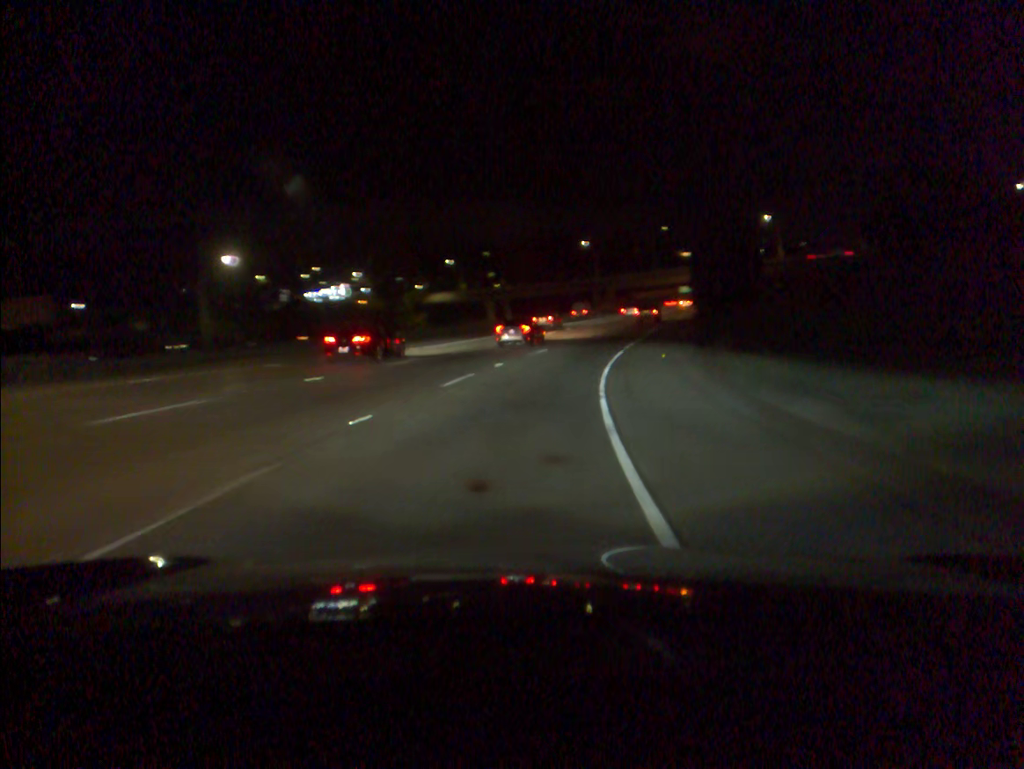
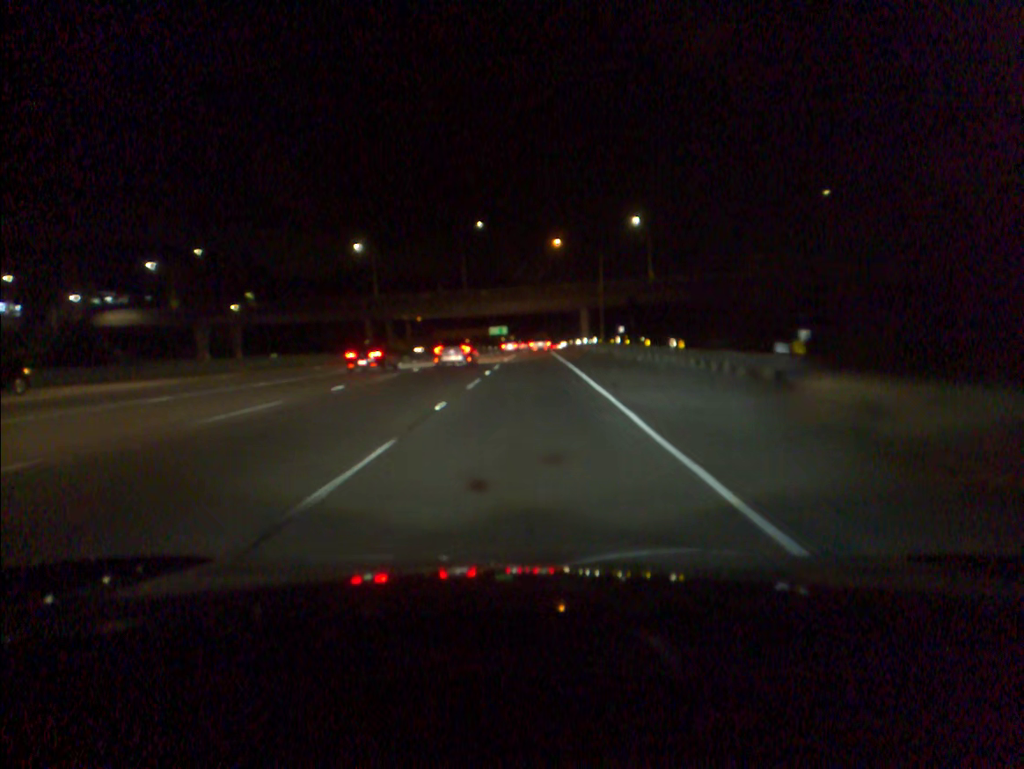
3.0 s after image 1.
(+10.4, +66.4) m; +14°
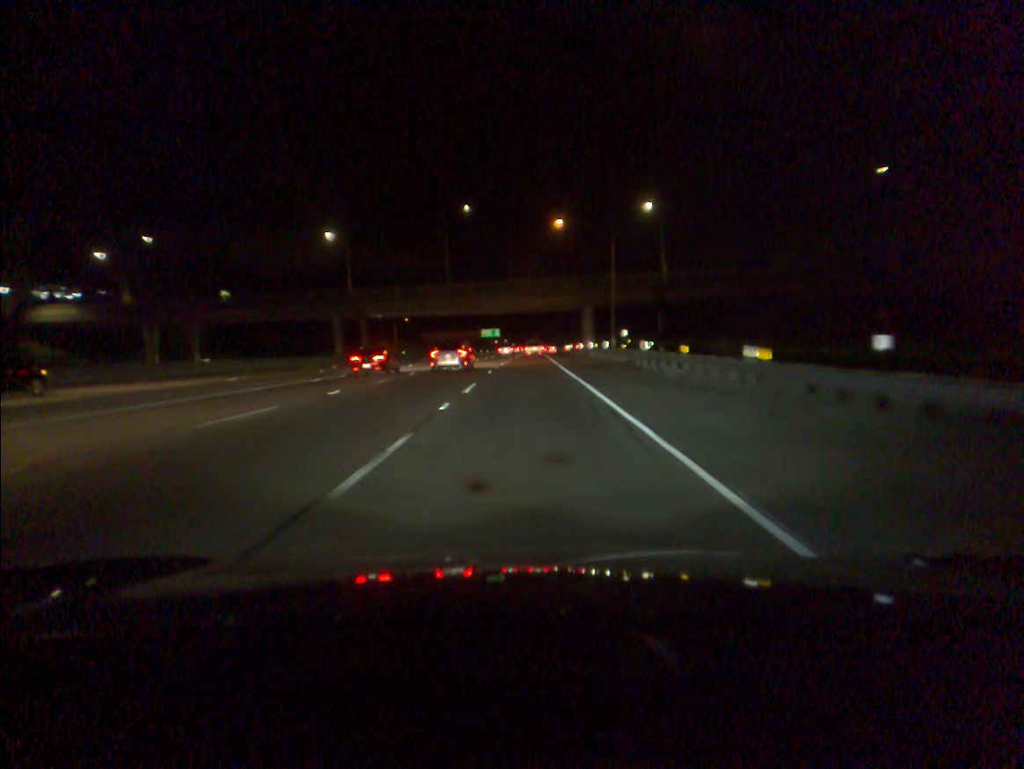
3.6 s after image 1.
(+0.1, +14.1) m; 0°
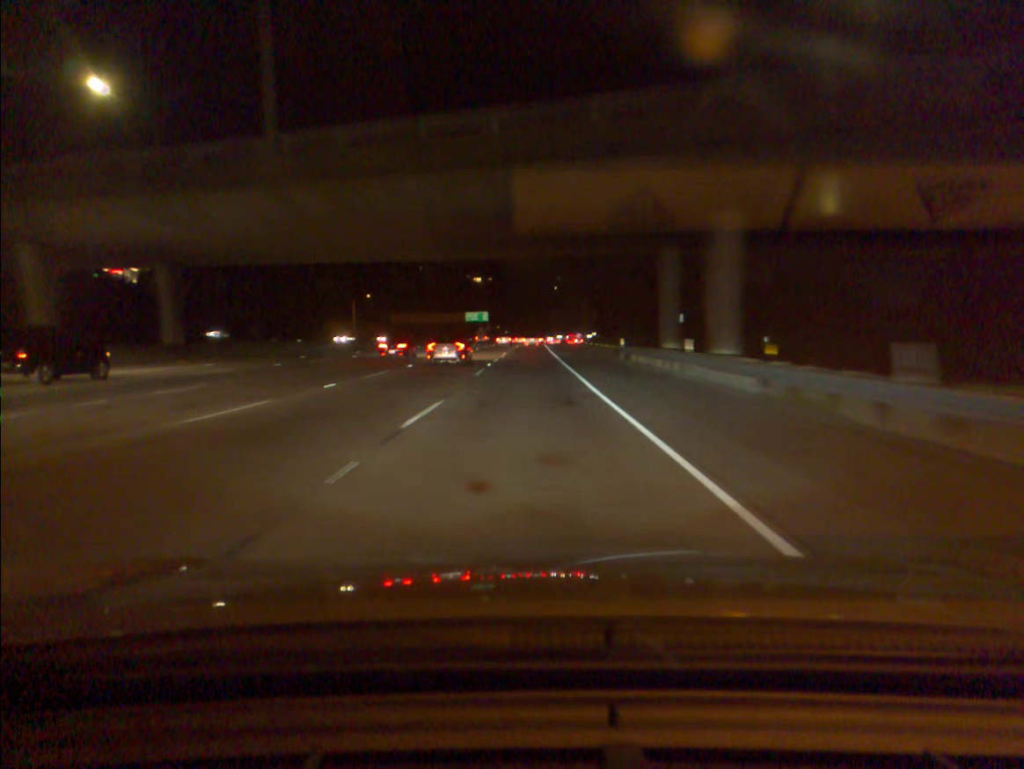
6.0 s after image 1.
(+0.5, +57.6) m; 0°
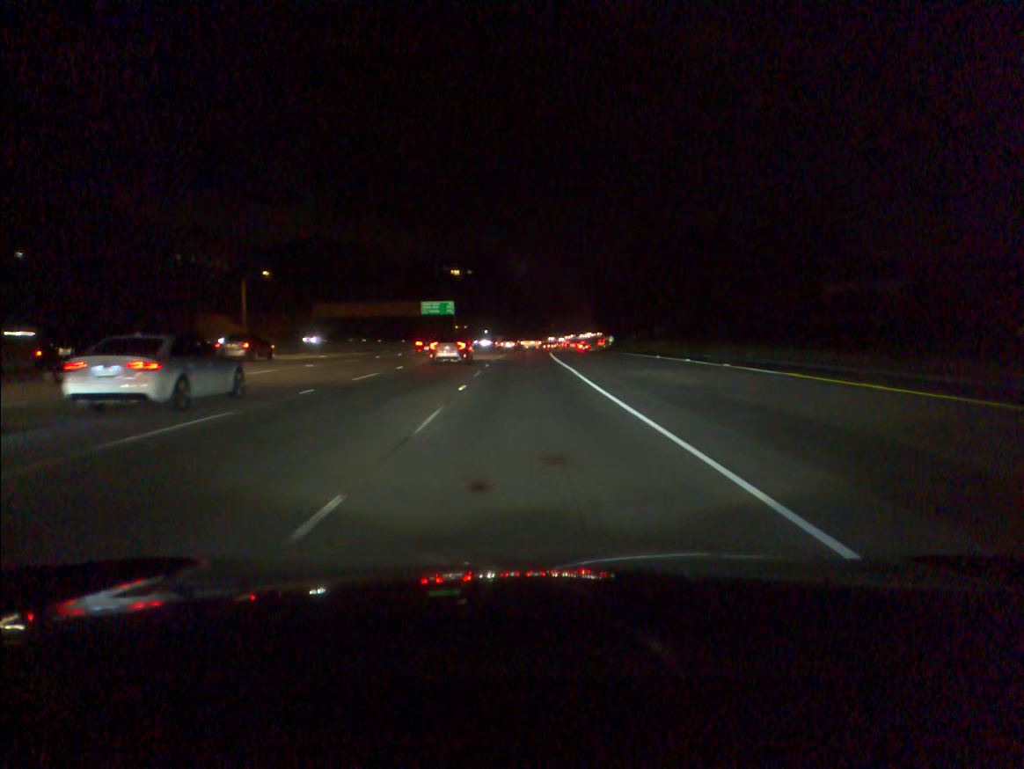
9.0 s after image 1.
(+0.3, +74.3) m; +1°
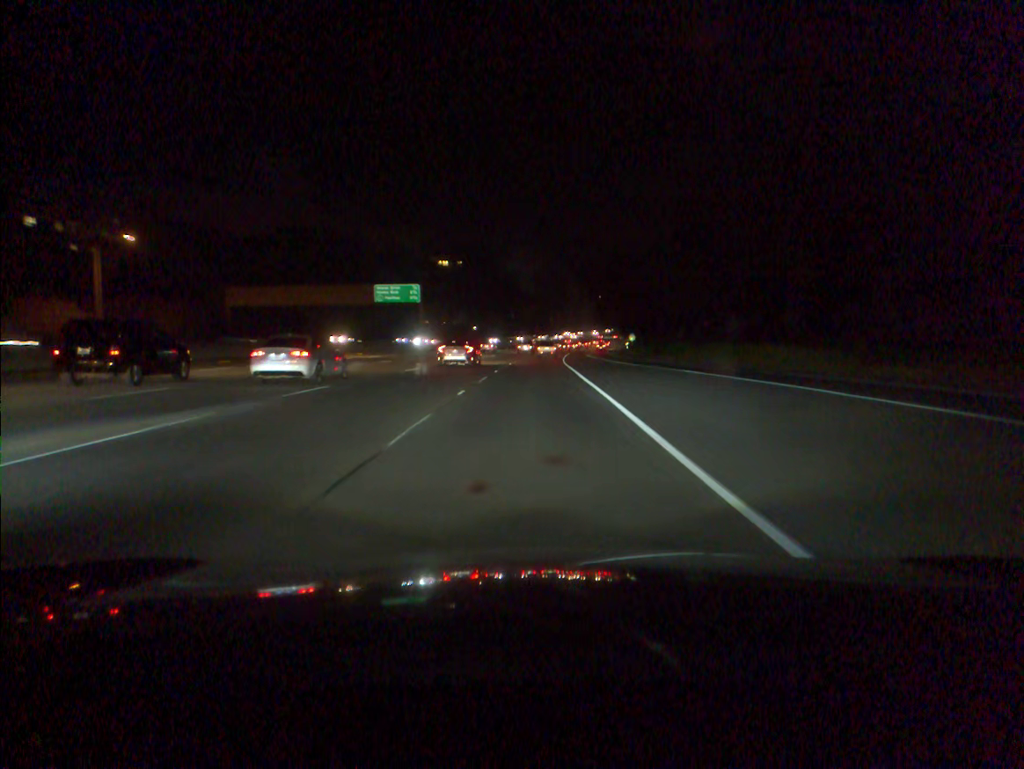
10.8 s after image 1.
(+0.1, +45.9) m; 0°
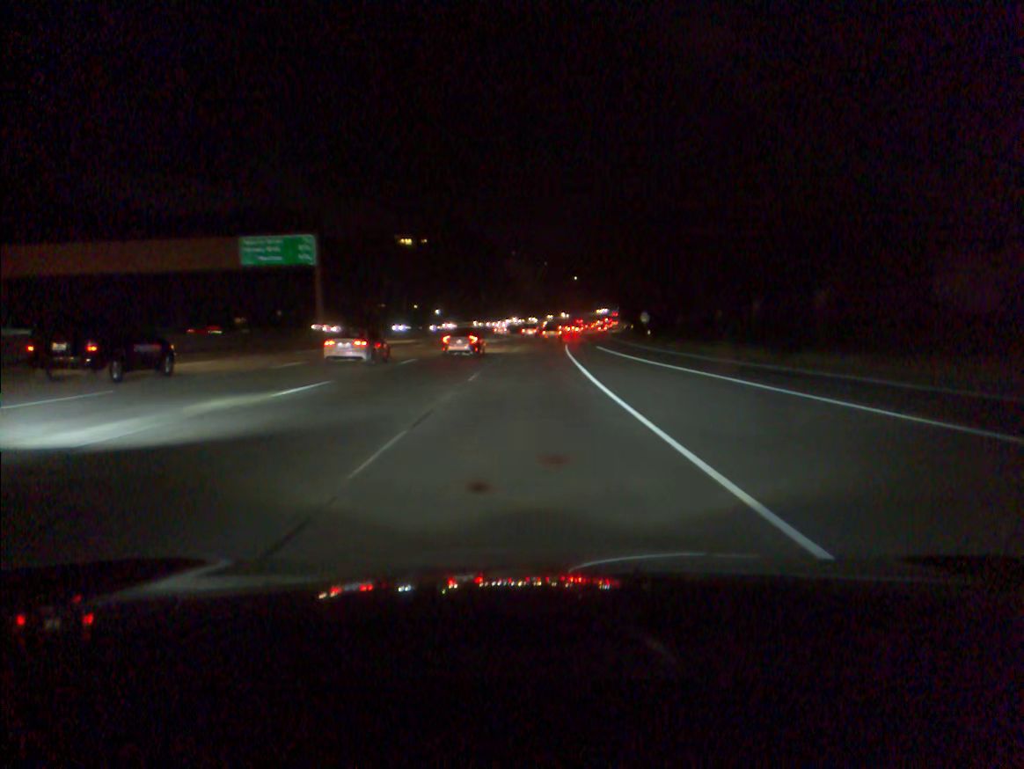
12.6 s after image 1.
(+0.7, +46.2) m; +2°
